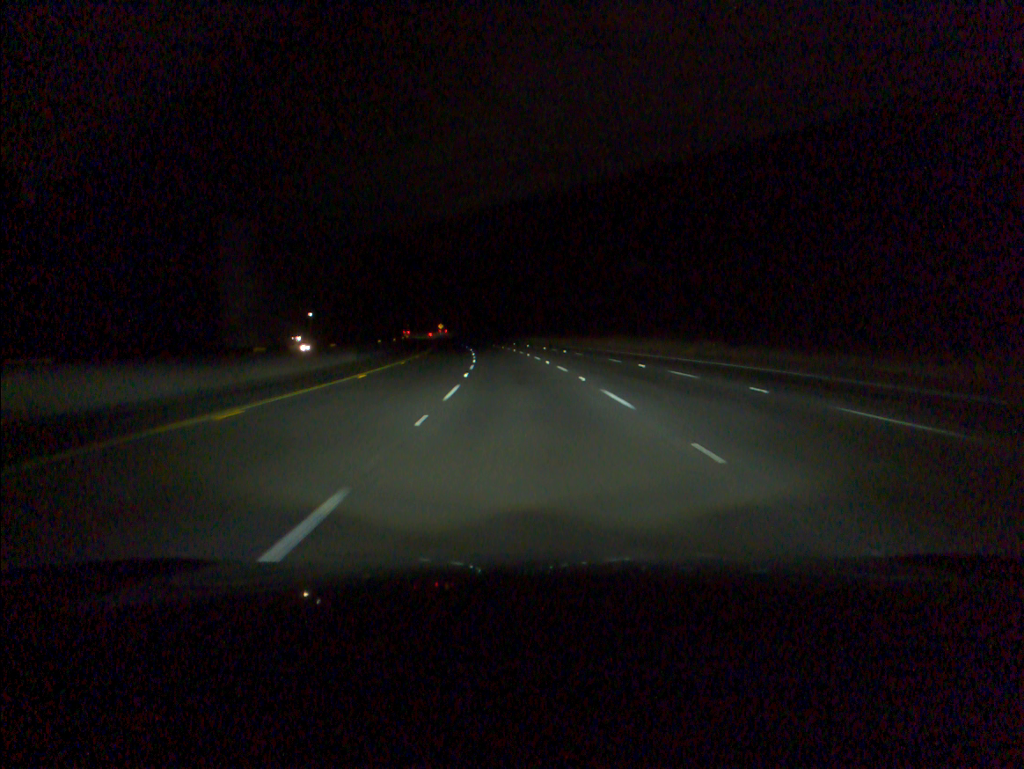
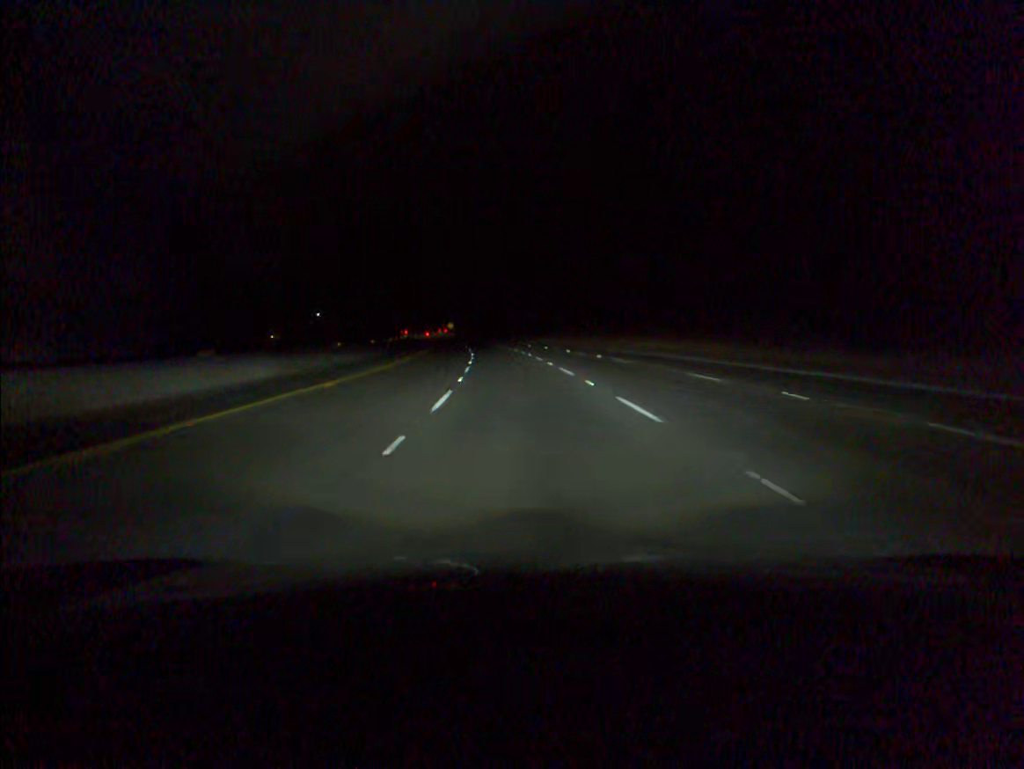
(-0.2, +17.5) m; -2°
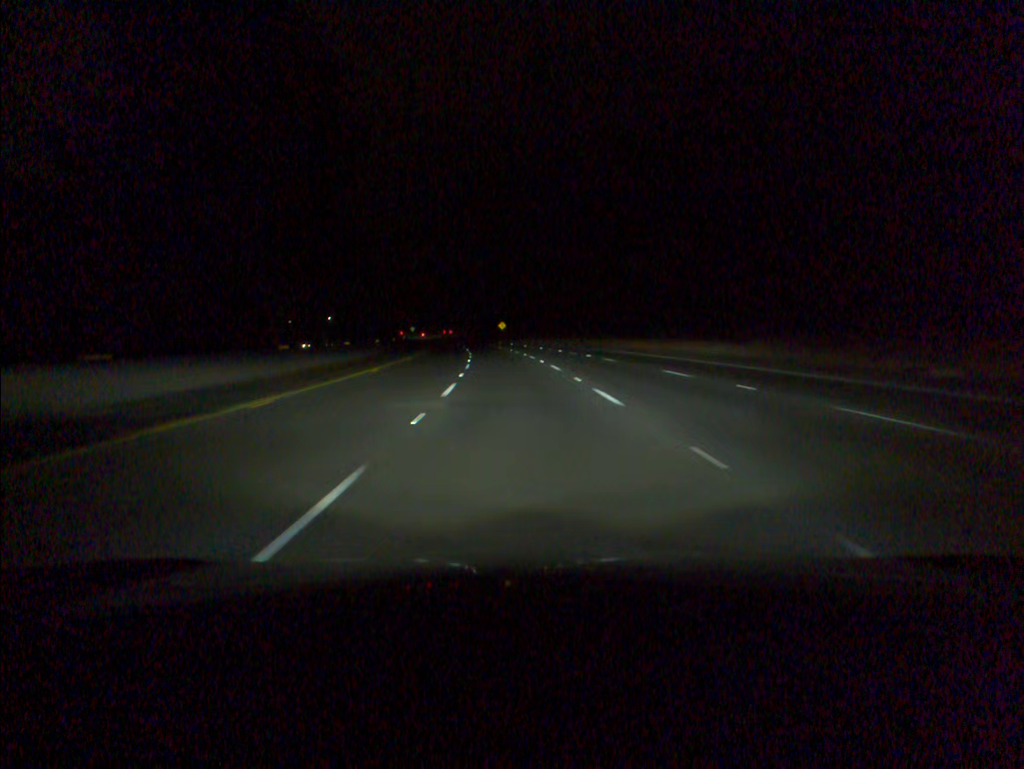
(-3.4, +69.7) m; -5°
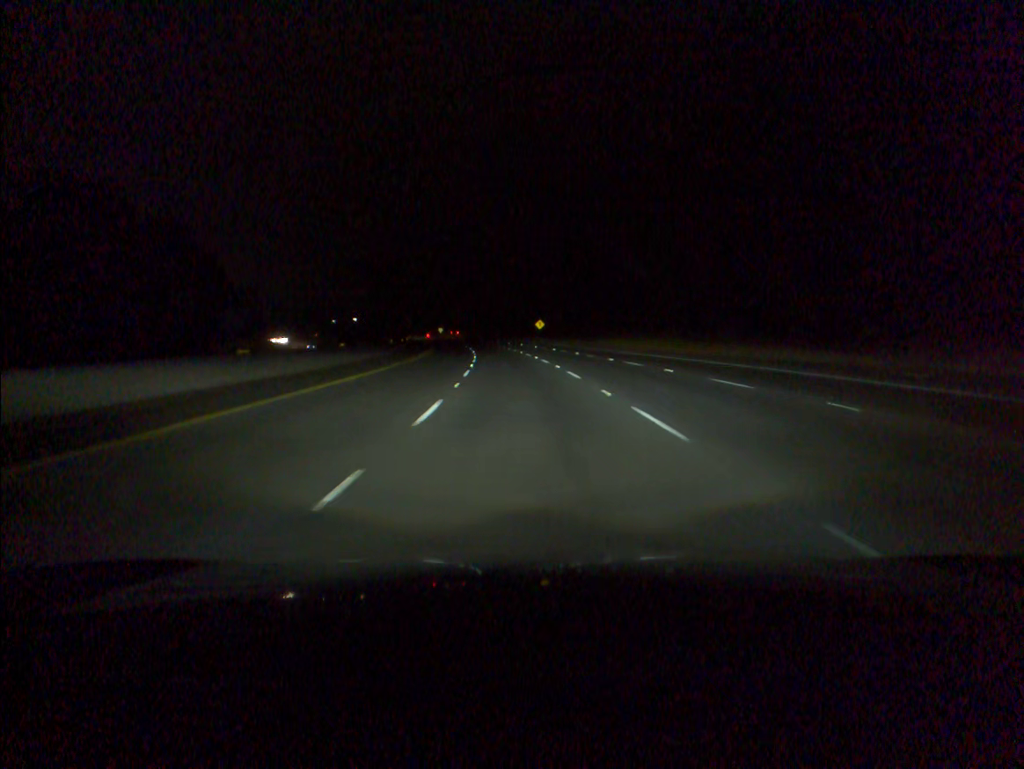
(-0.8, +34.9) m; -3°
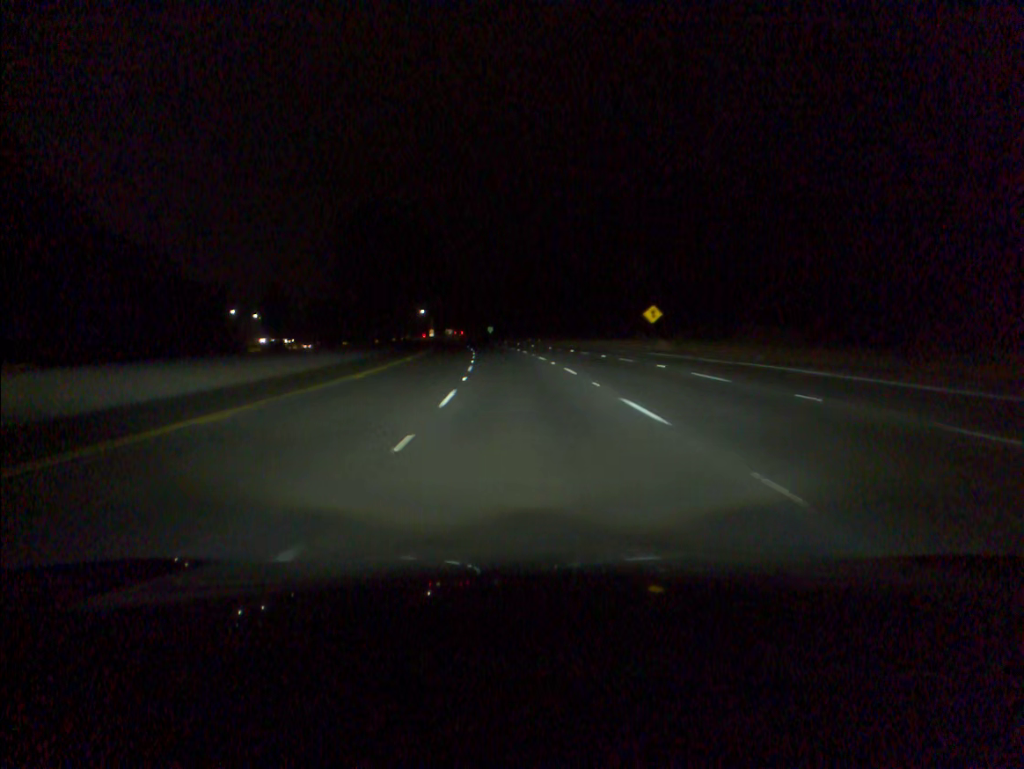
(-2.9, +69.9) m; -5°
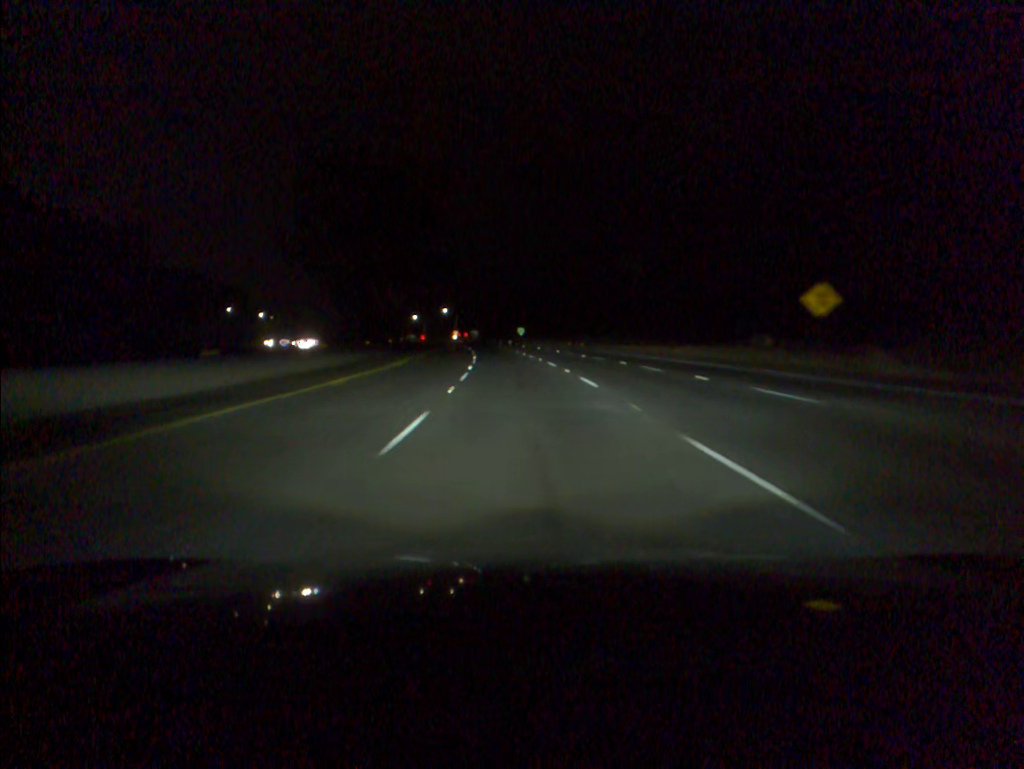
(-0.7, +35.1) m; -2°
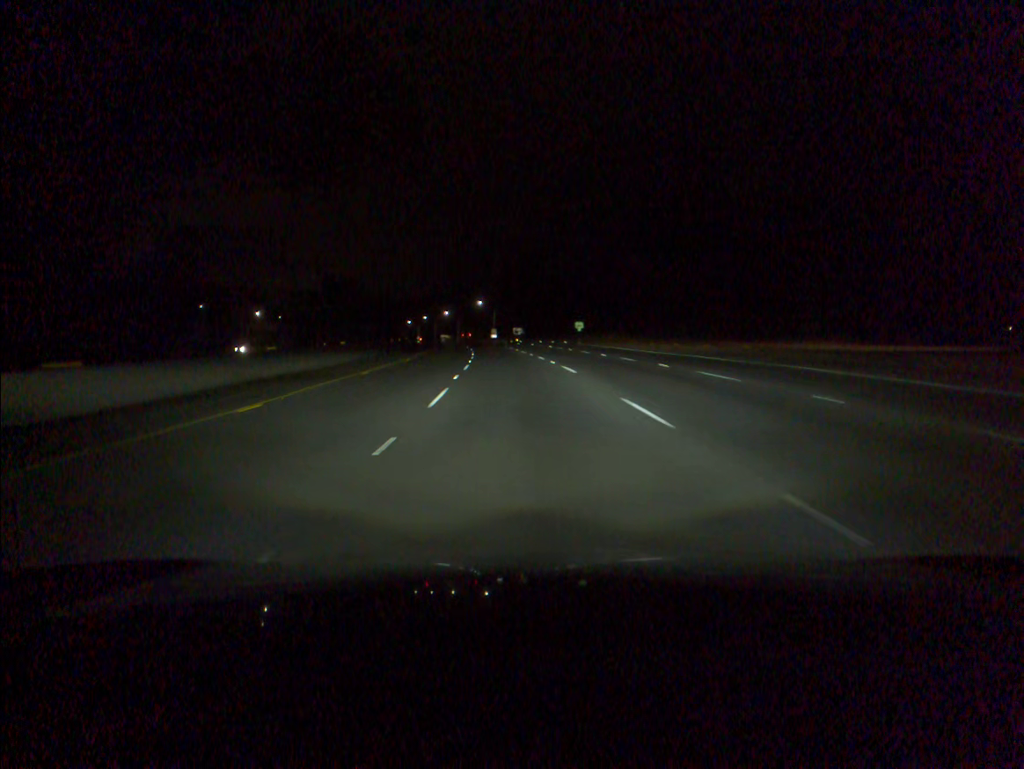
(-1.5, +52.7) m; -4°
